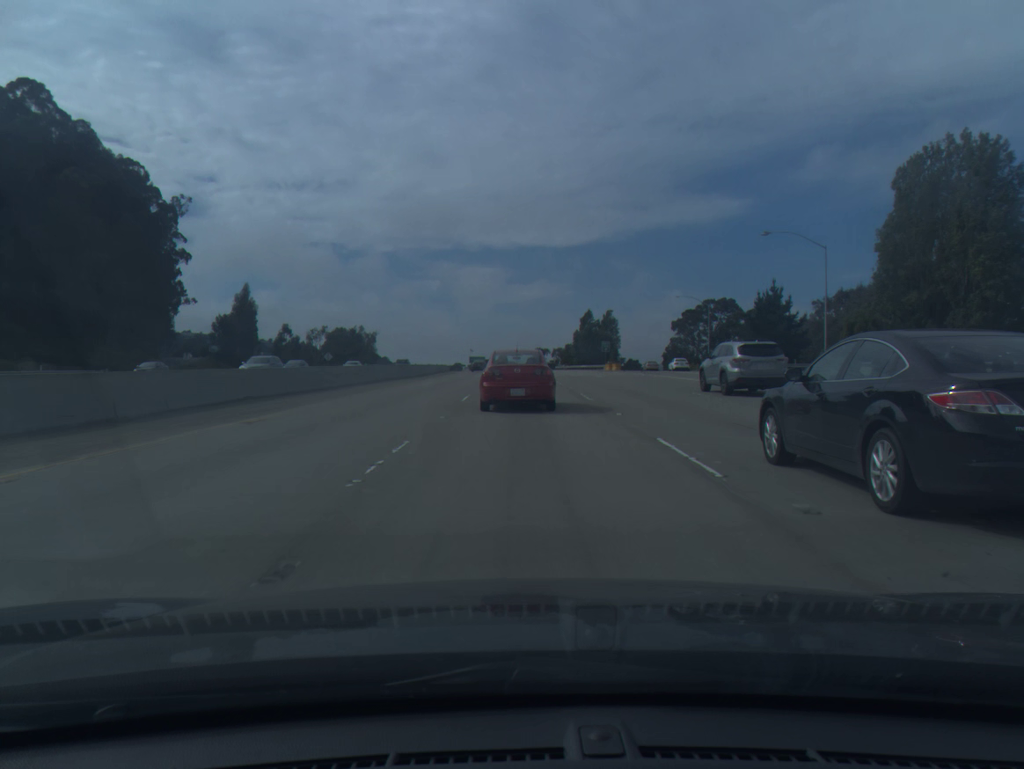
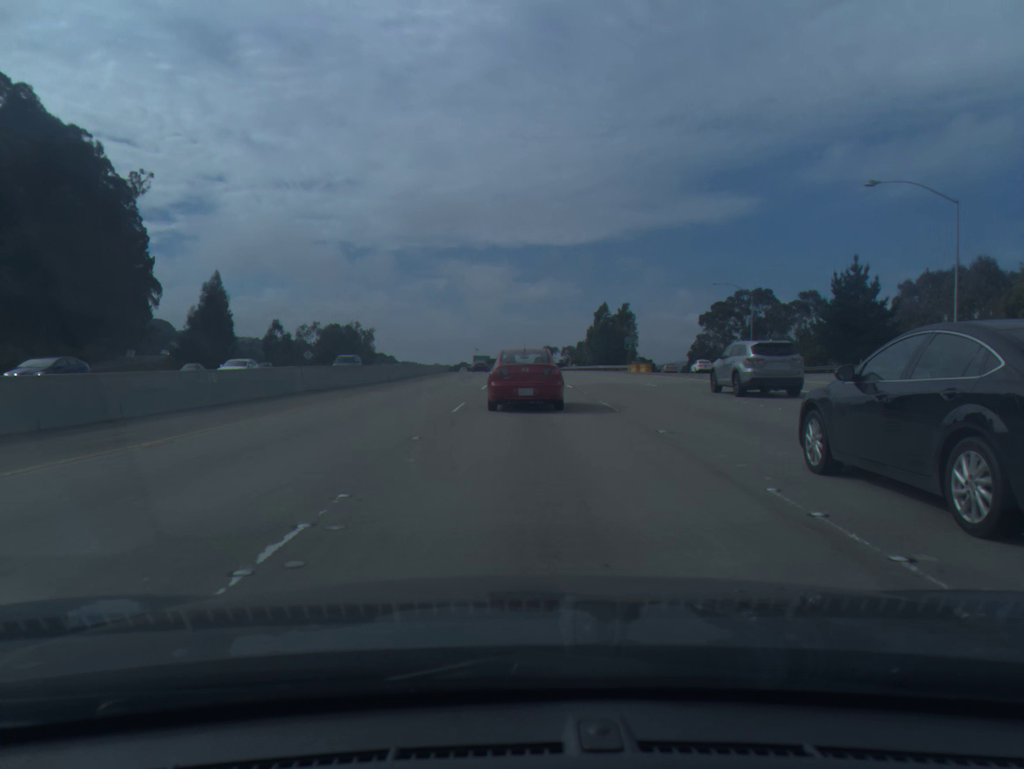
(0.0, +19.3) m; 0°
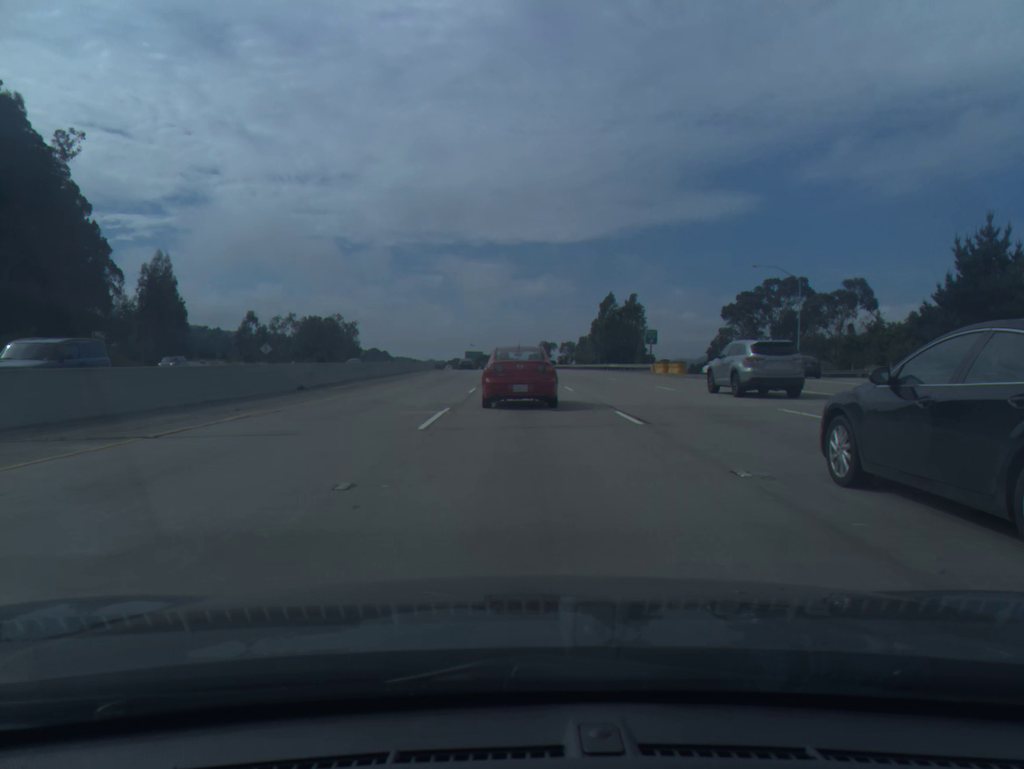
(0.0, +19.2) m; 0°
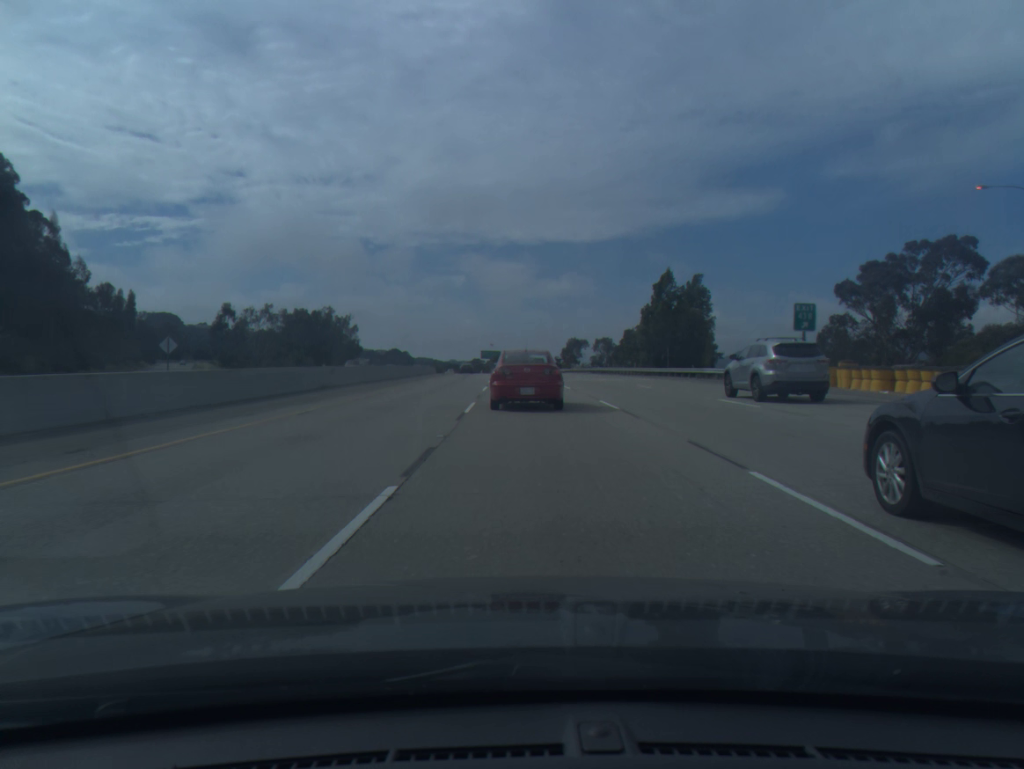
(-0.4, +38.1) m; -1°
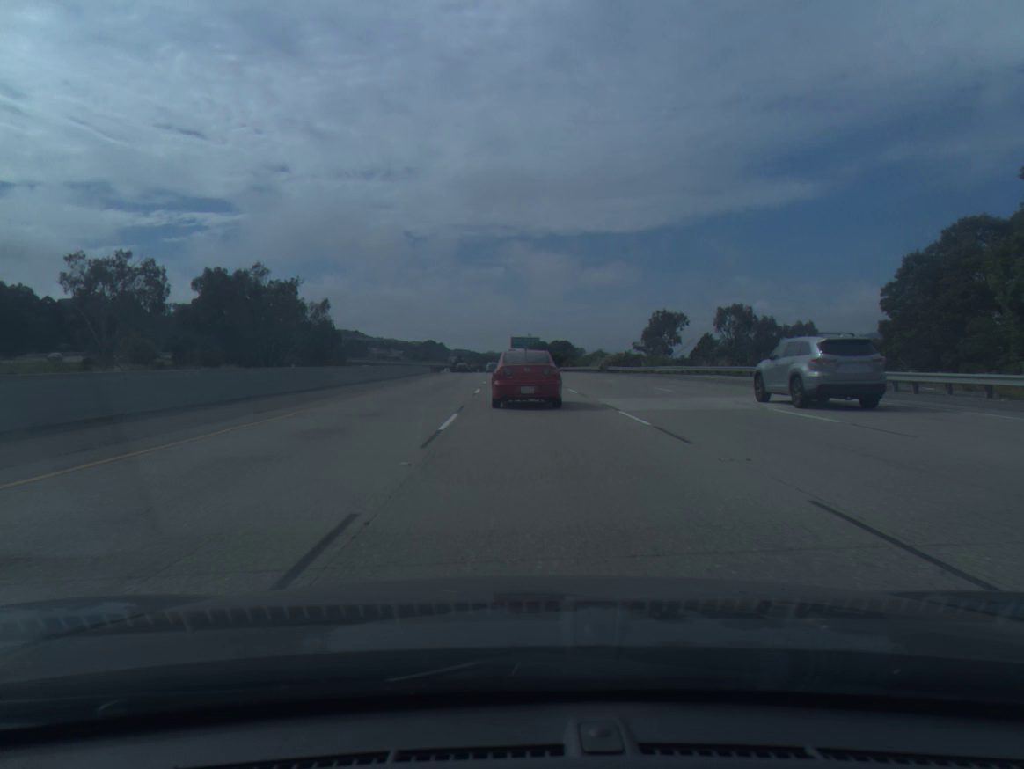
(-1.6, +77.5) m; -3°
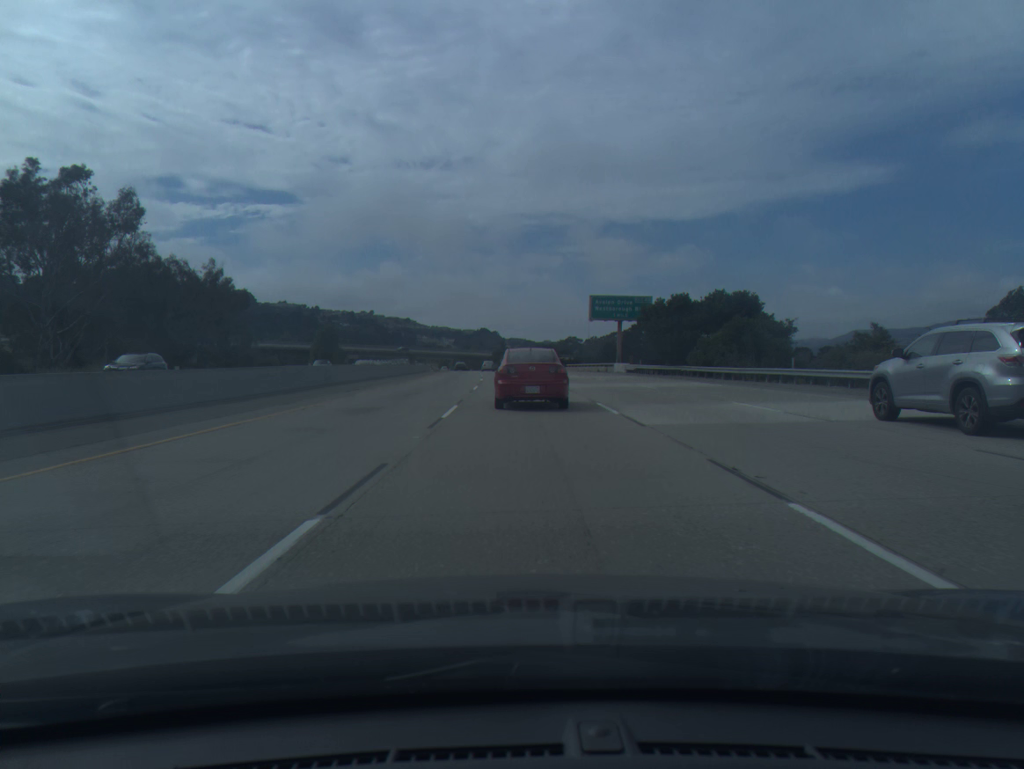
(-3.3, +99.1) m; -4°
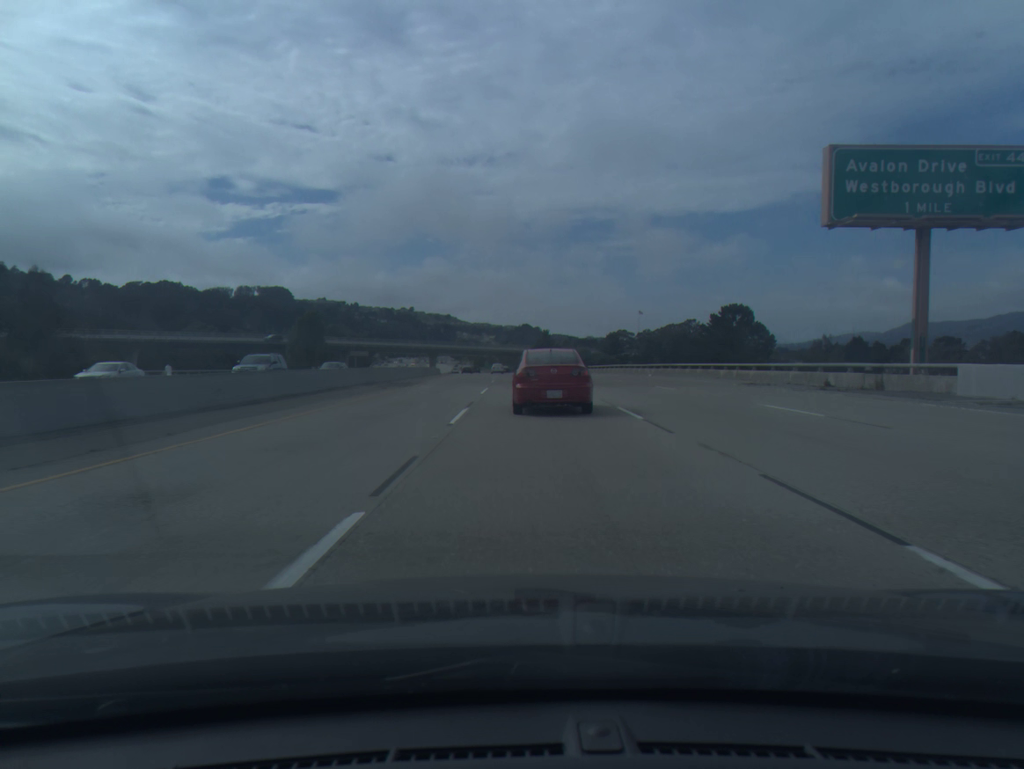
(-1.4, +59.5) m; -3°
